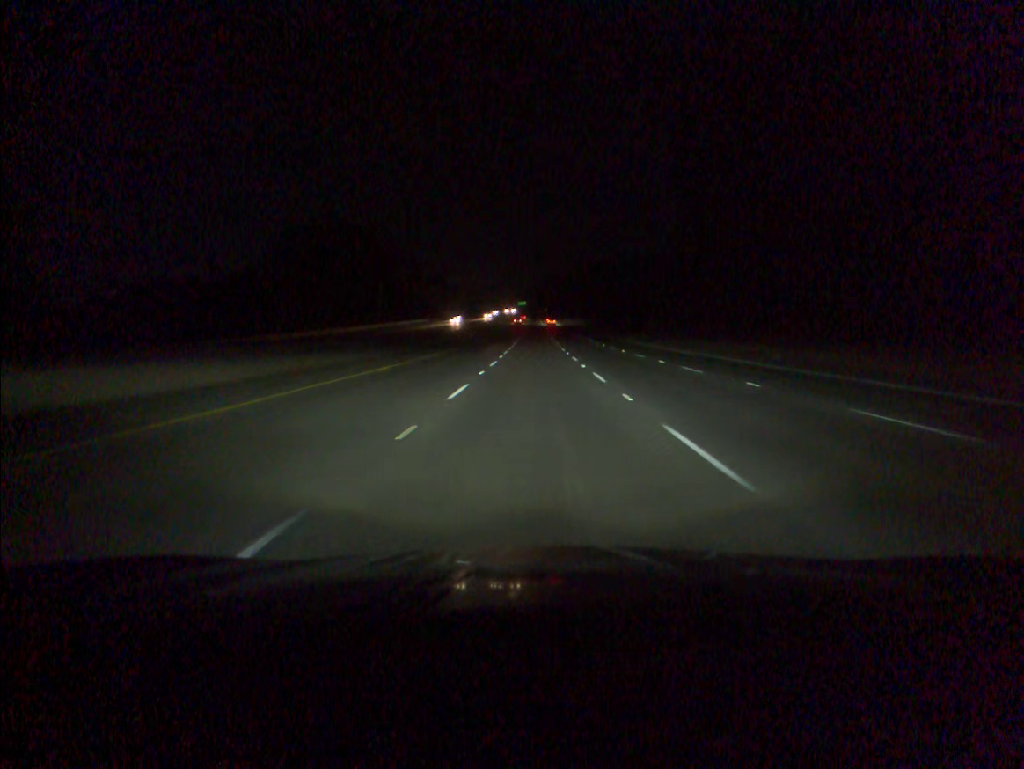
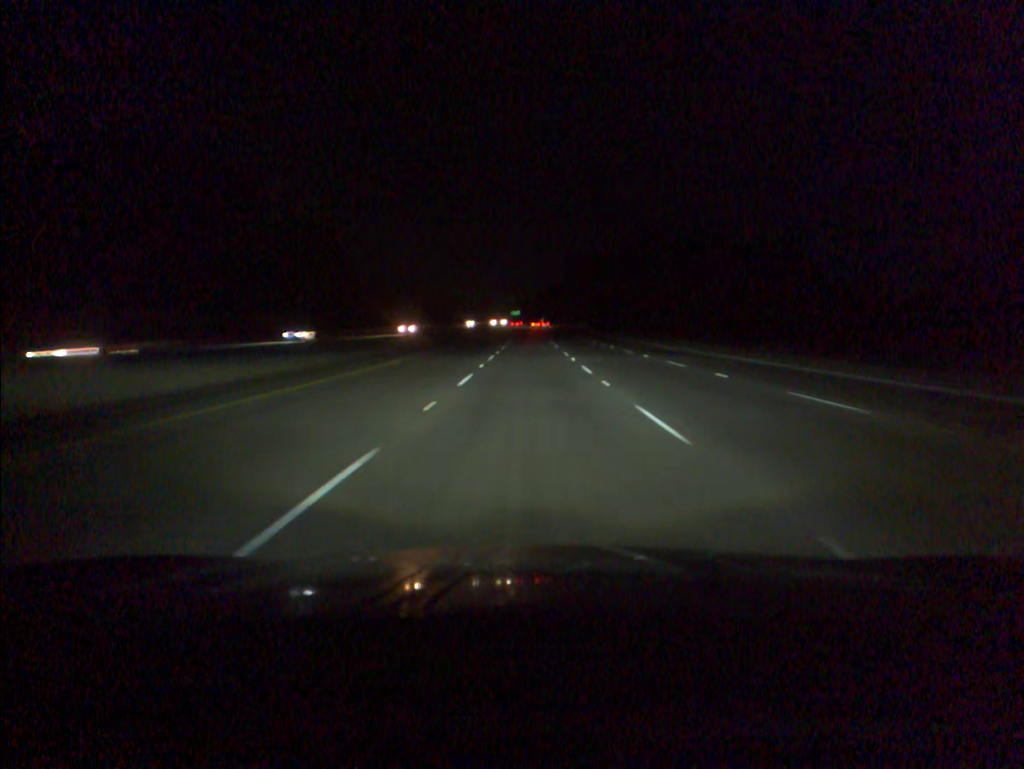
(+0.5, +84.3) m; 0°
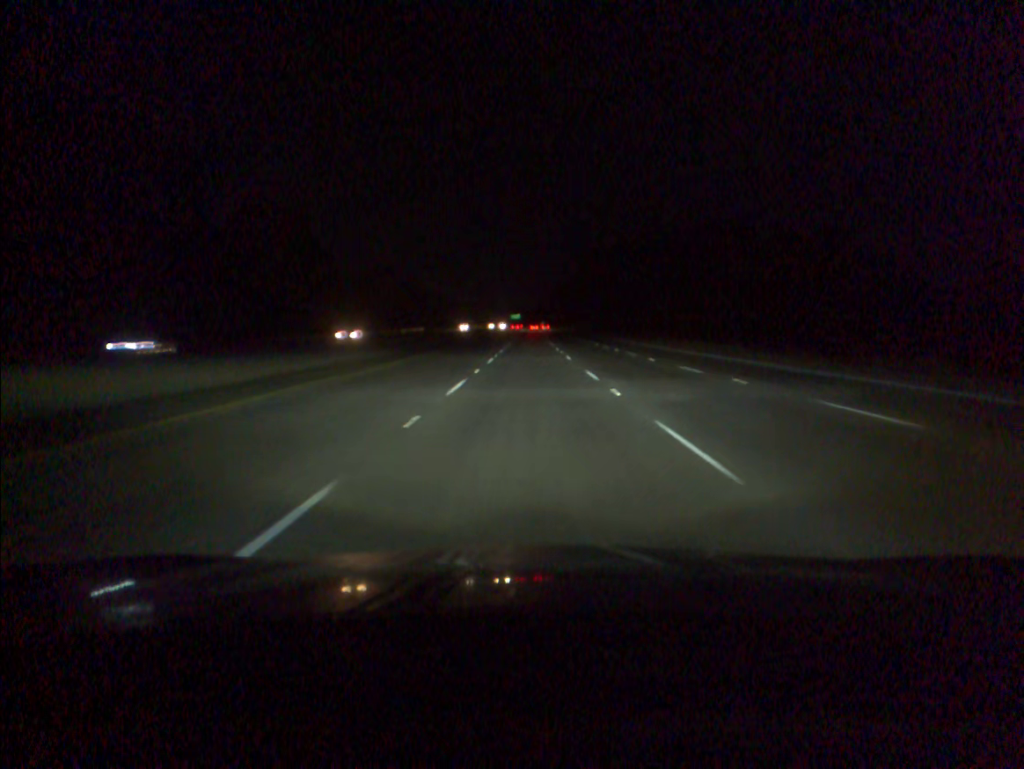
(0.0, +16.8) m; 0°
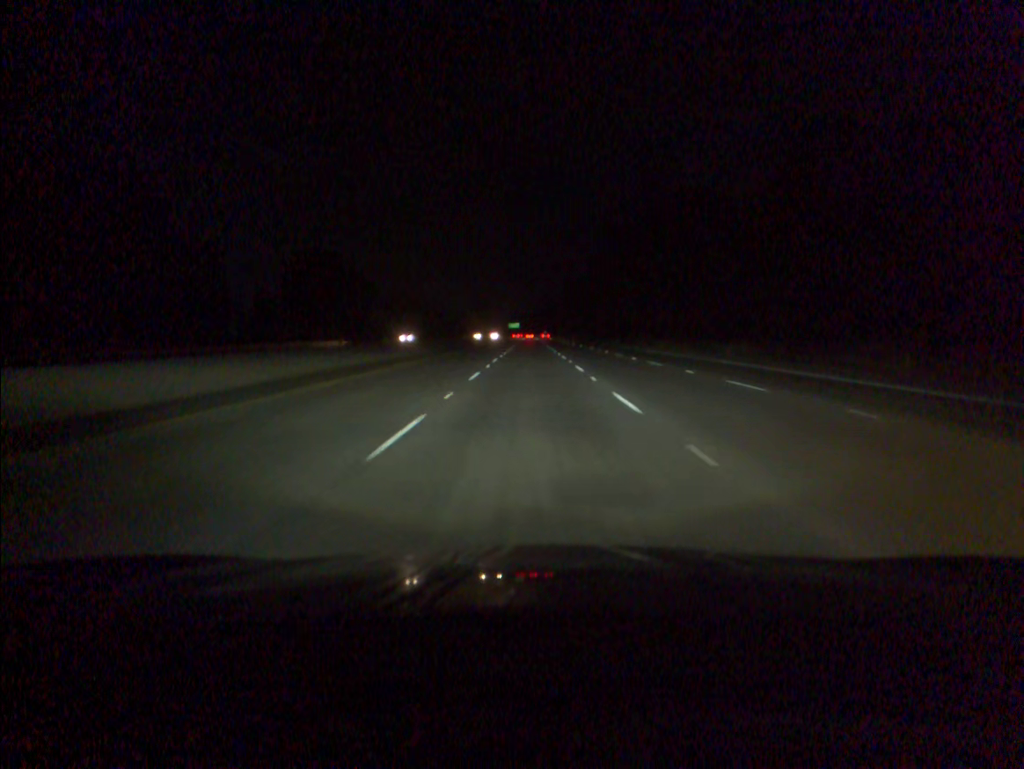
(0.0, +66.8) m; 0°
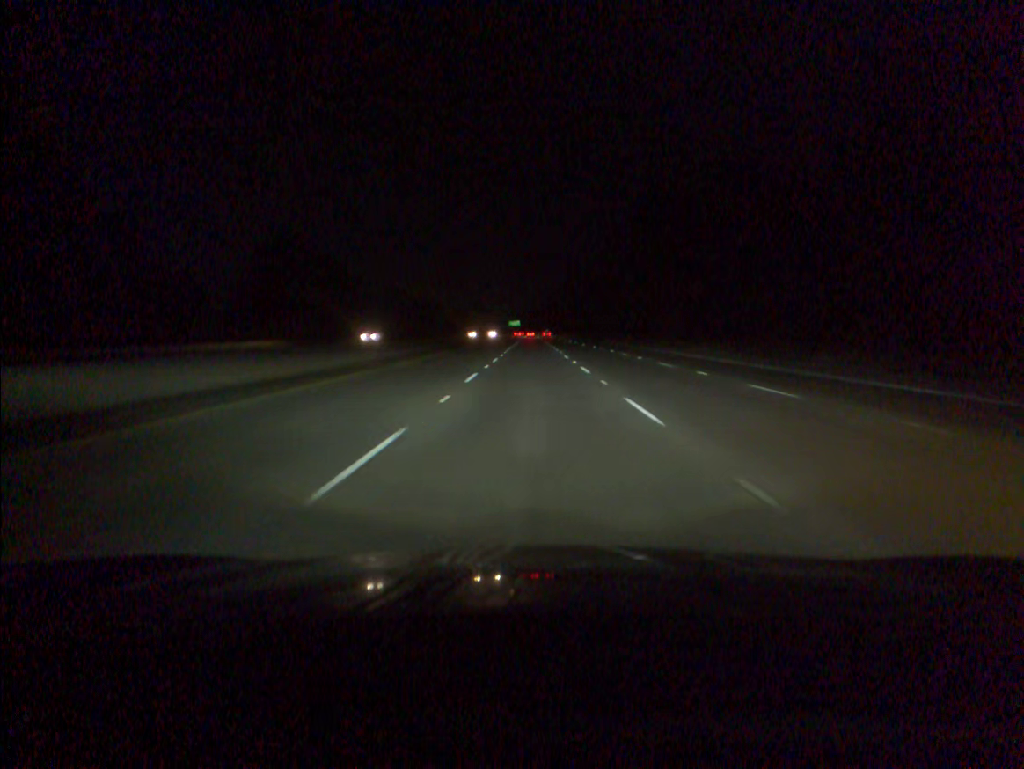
(0.0, +16.6) m; 0°
